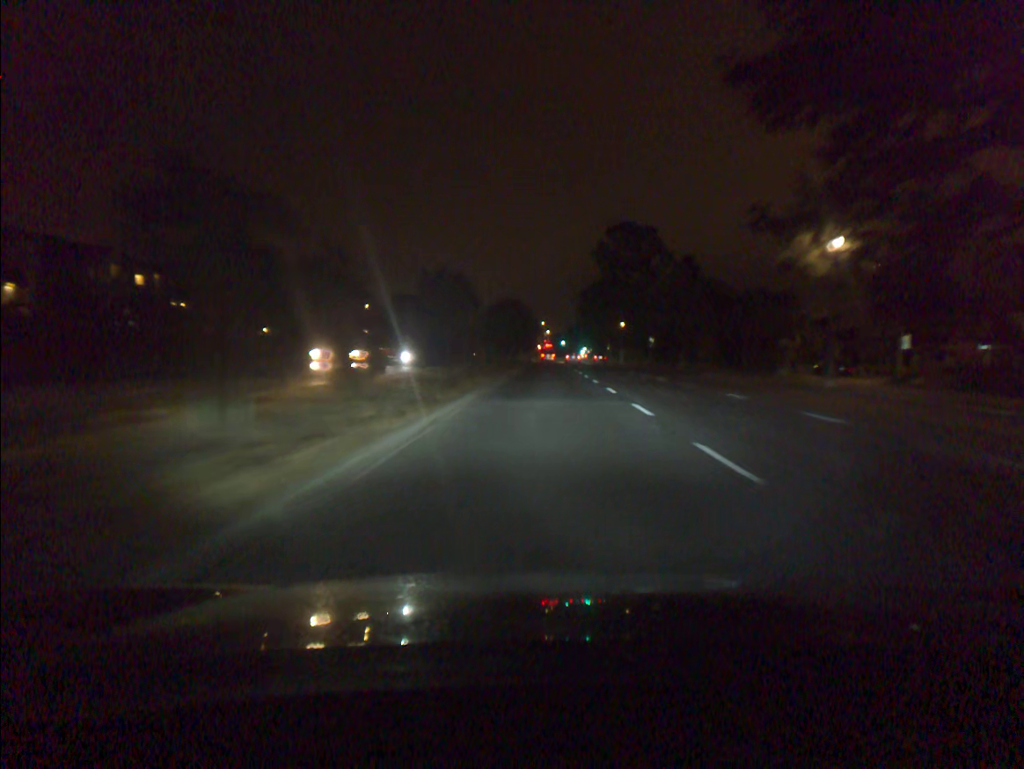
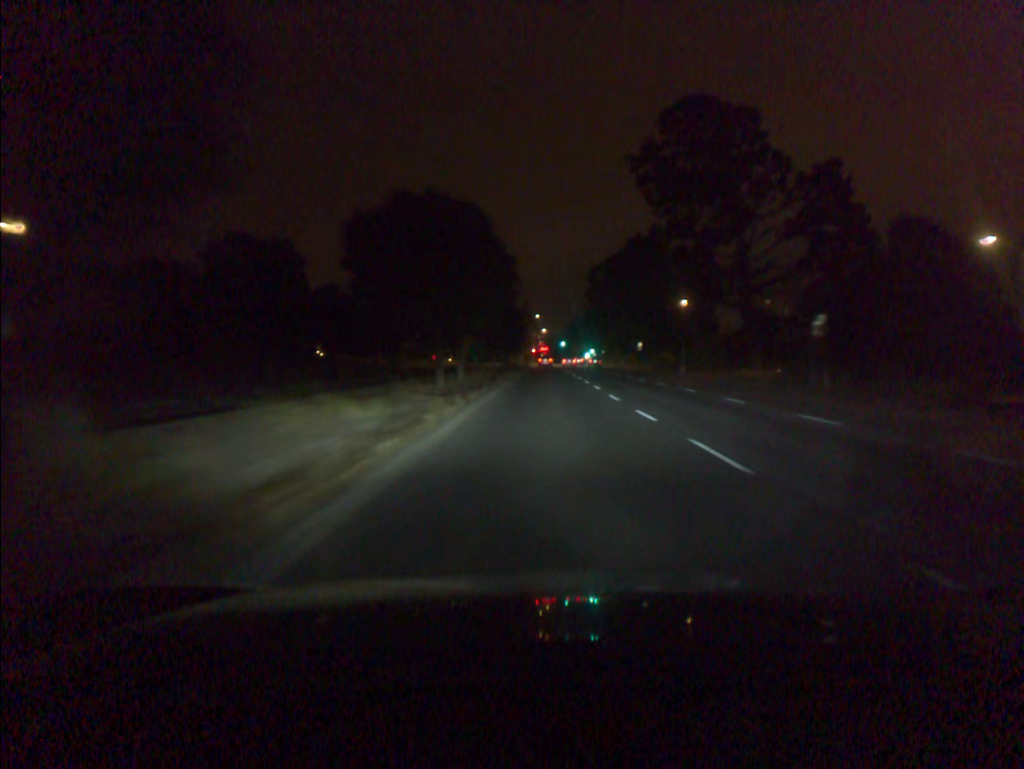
(+0.2, +57.5) m; +1°
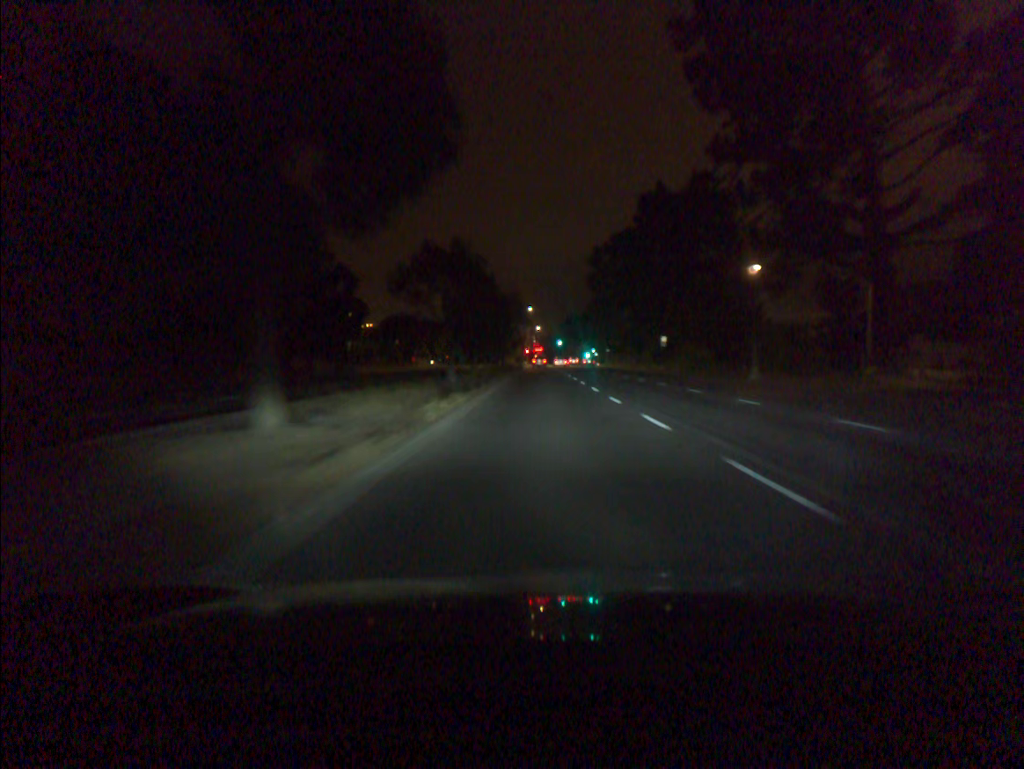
(+0.1, +24.3) m; 0°
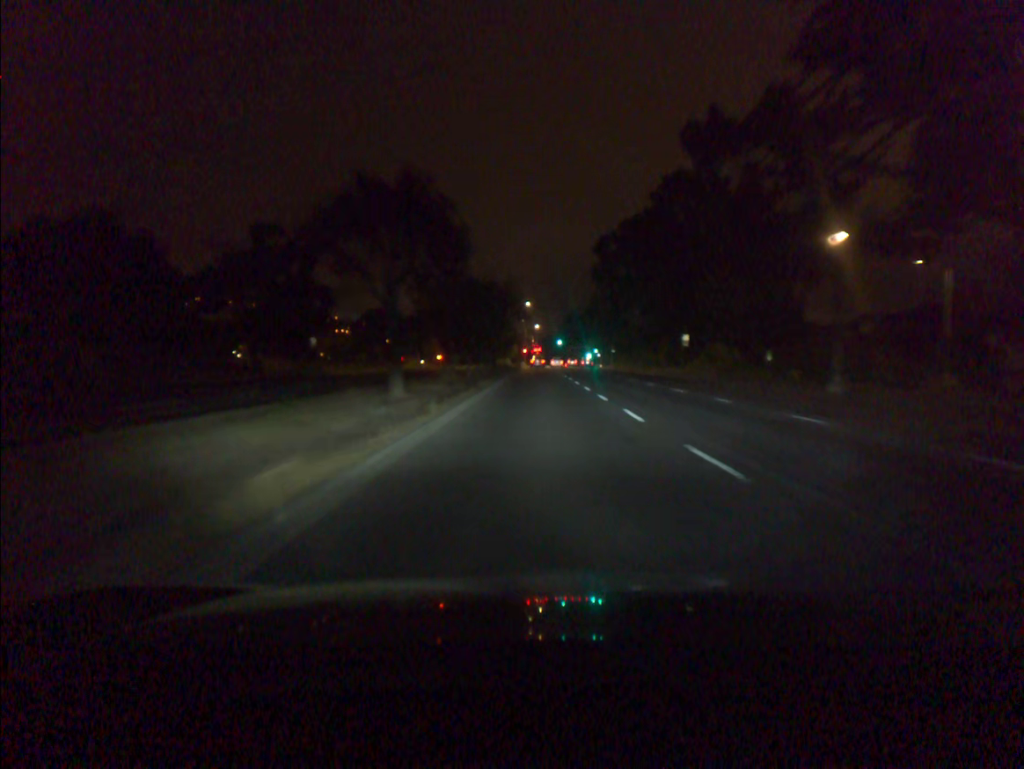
(0.0, +12.4) m; 0°
